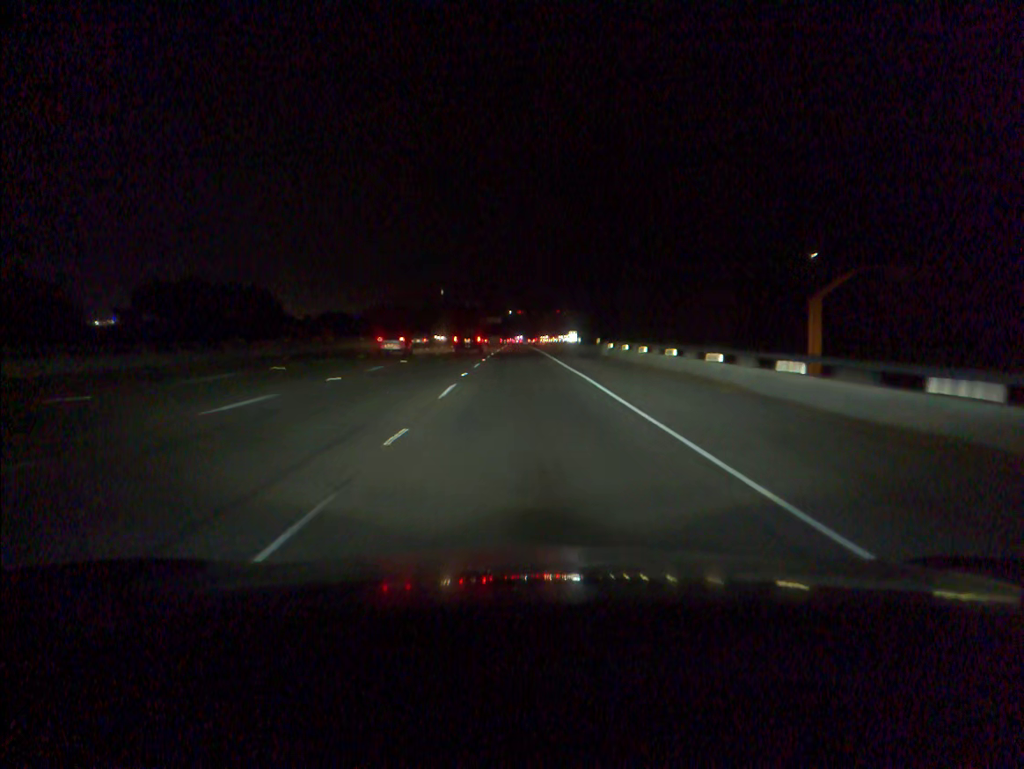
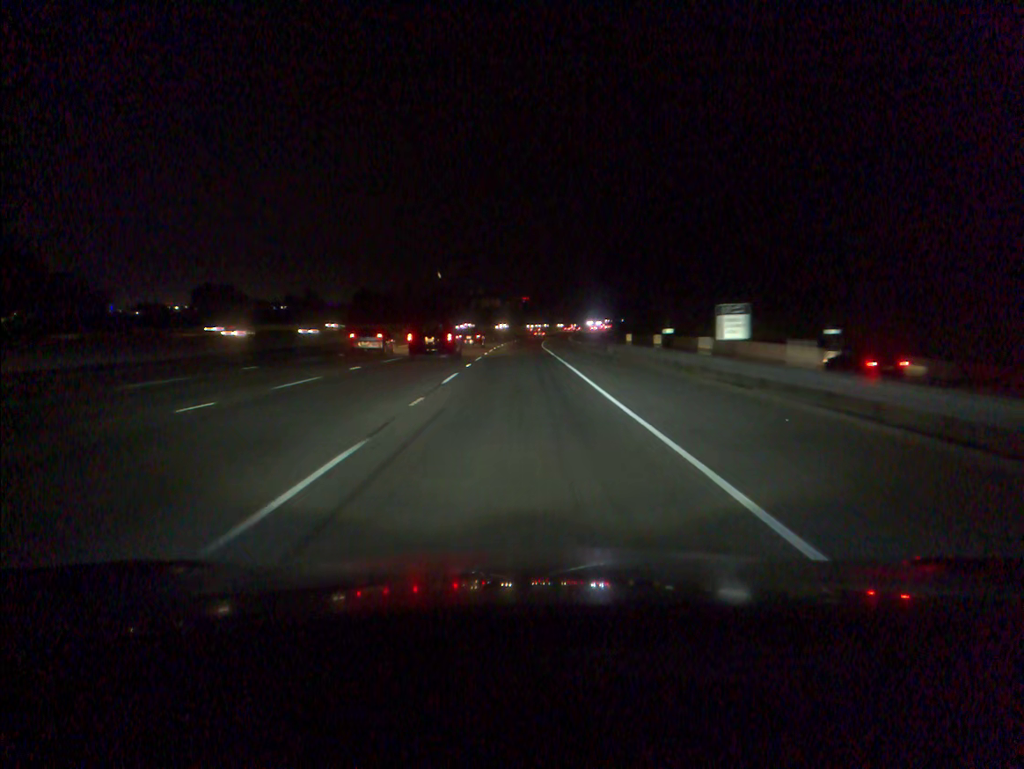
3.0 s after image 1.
(-0.4, +98.1) m; 0°
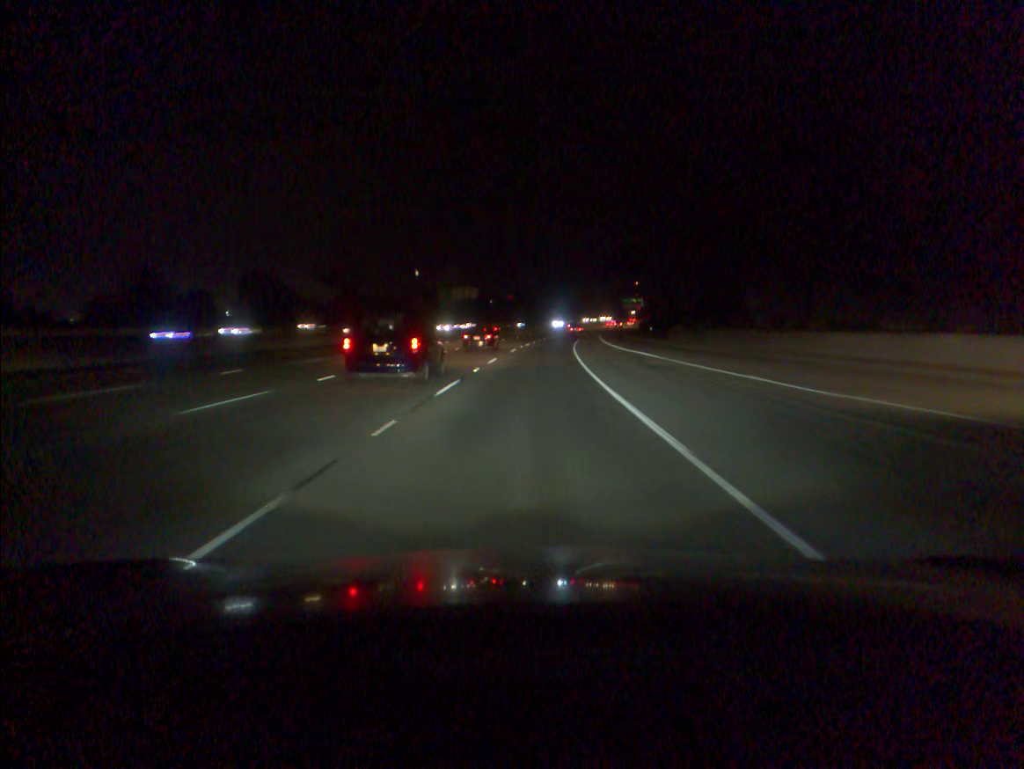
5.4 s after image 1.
(+0.2, +76.1) m; +1°
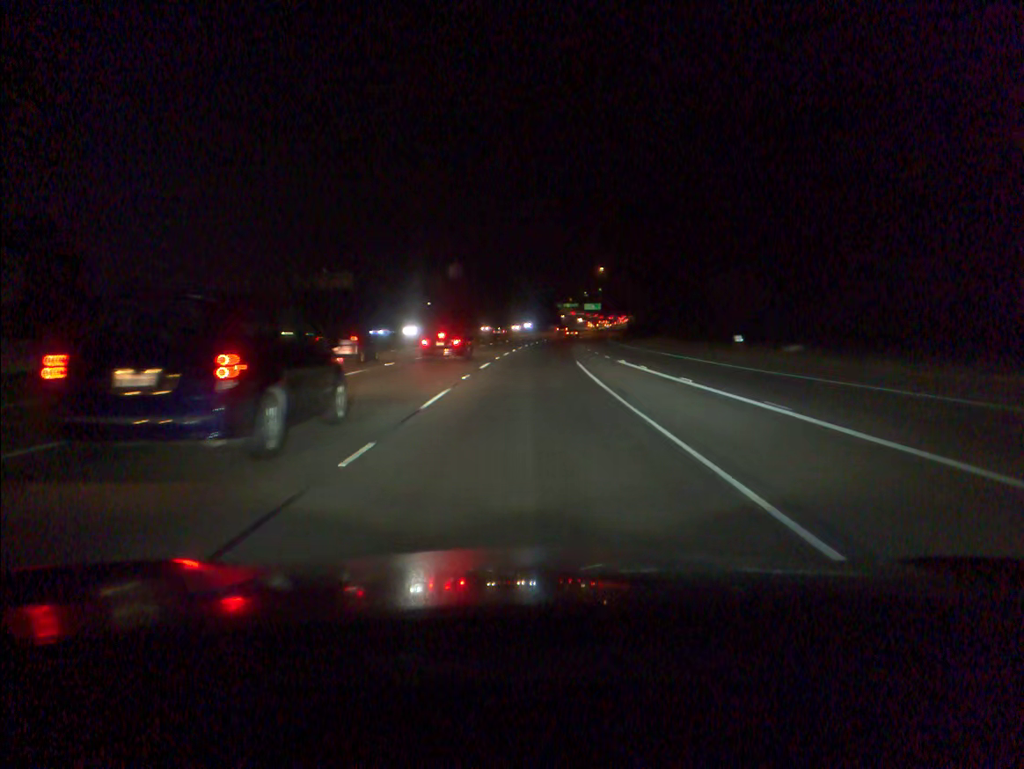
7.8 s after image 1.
(+3.2, +75.4) m; +5°
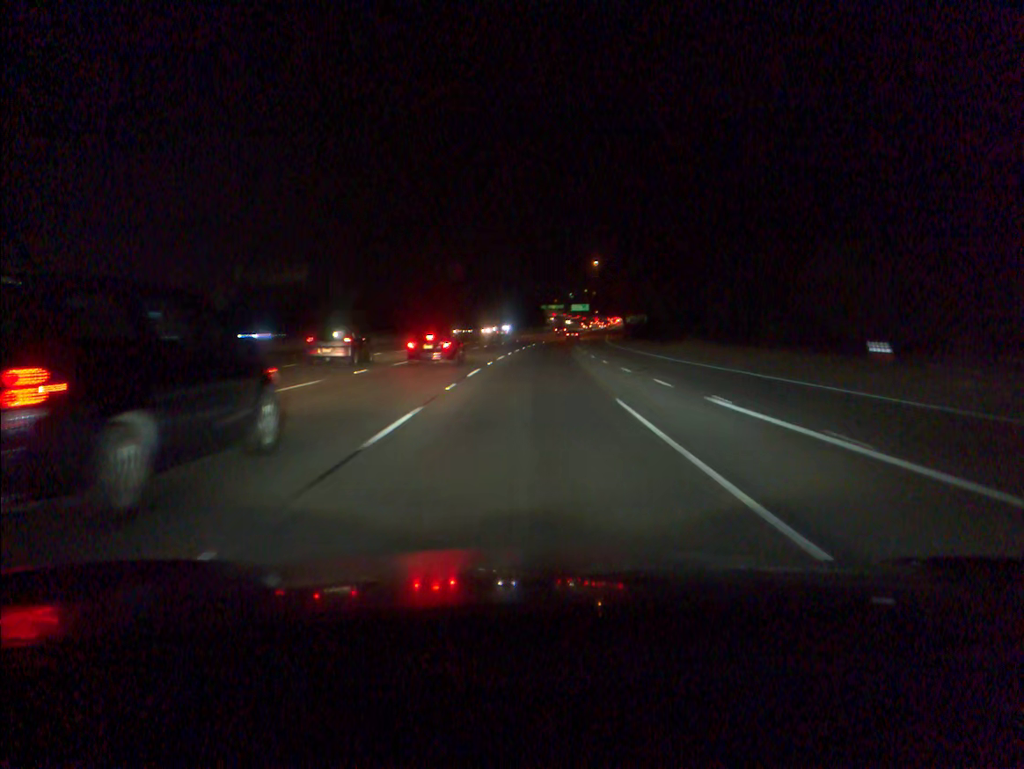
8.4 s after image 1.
(+0.2, +18.9) m; +1°
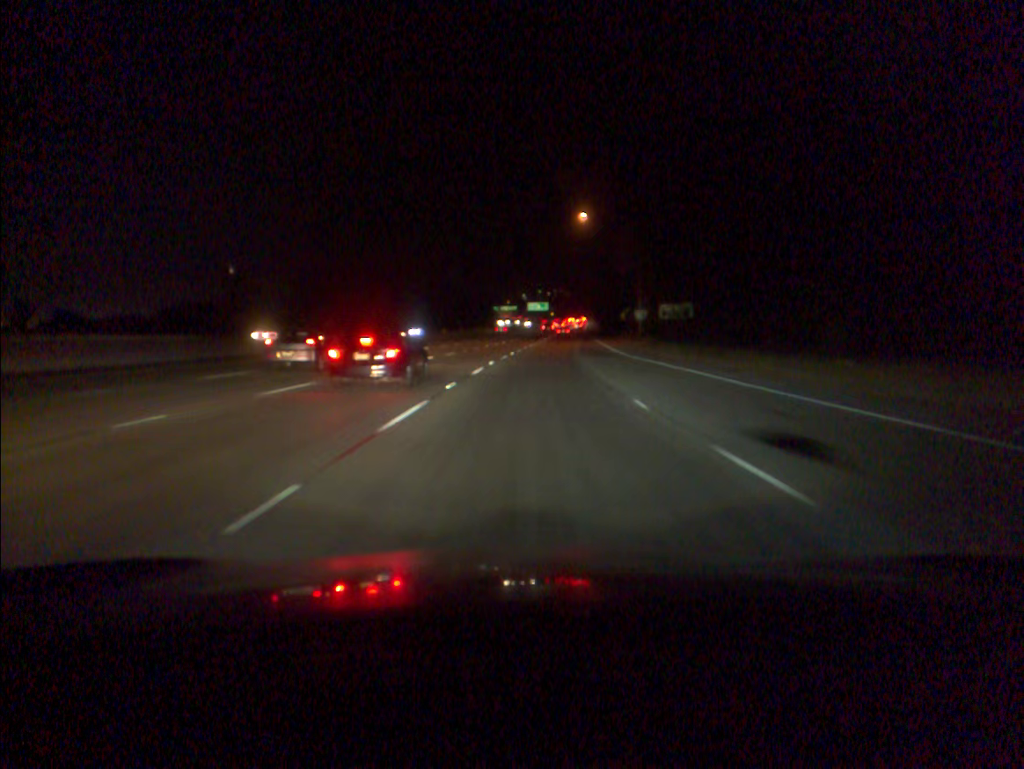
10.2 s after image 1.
(+1.8, +56.8) m; +3°
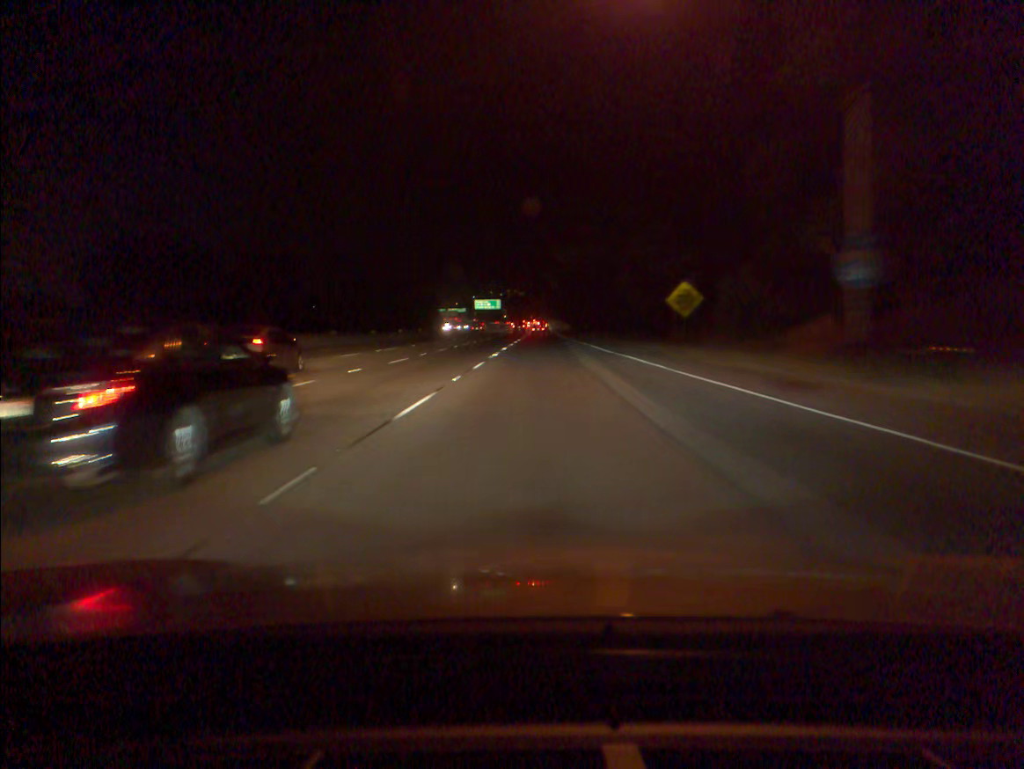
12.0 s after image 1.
(+1.9, +57.0) m; +4°
